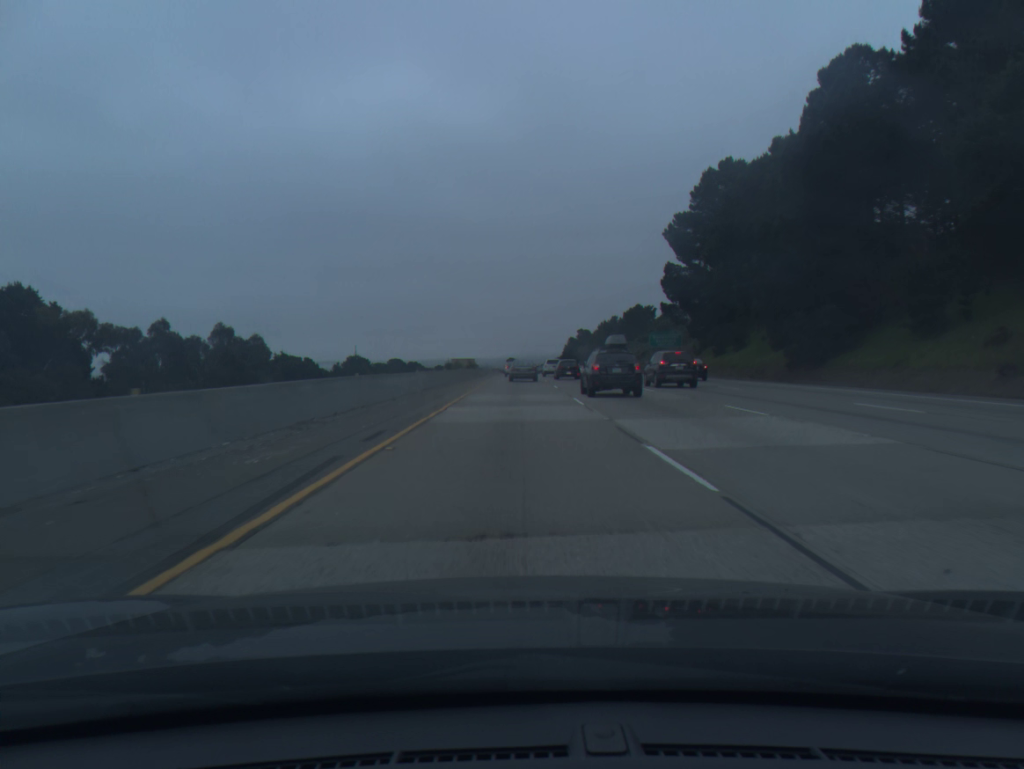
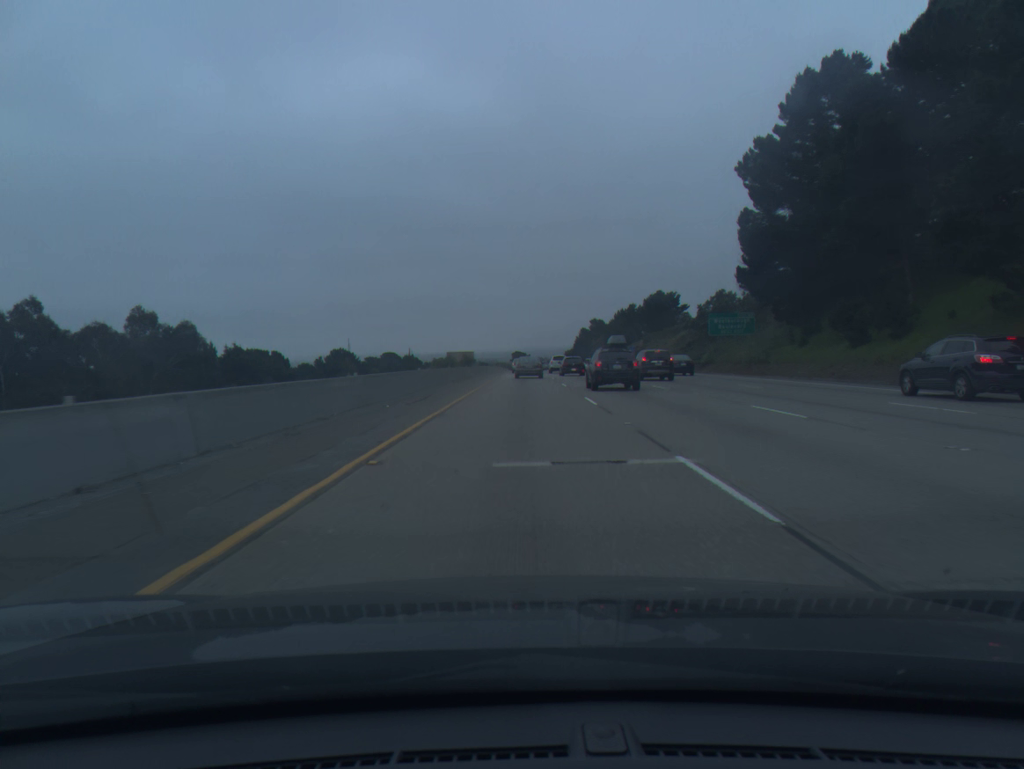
(-0.1, +31.0) m; 0°
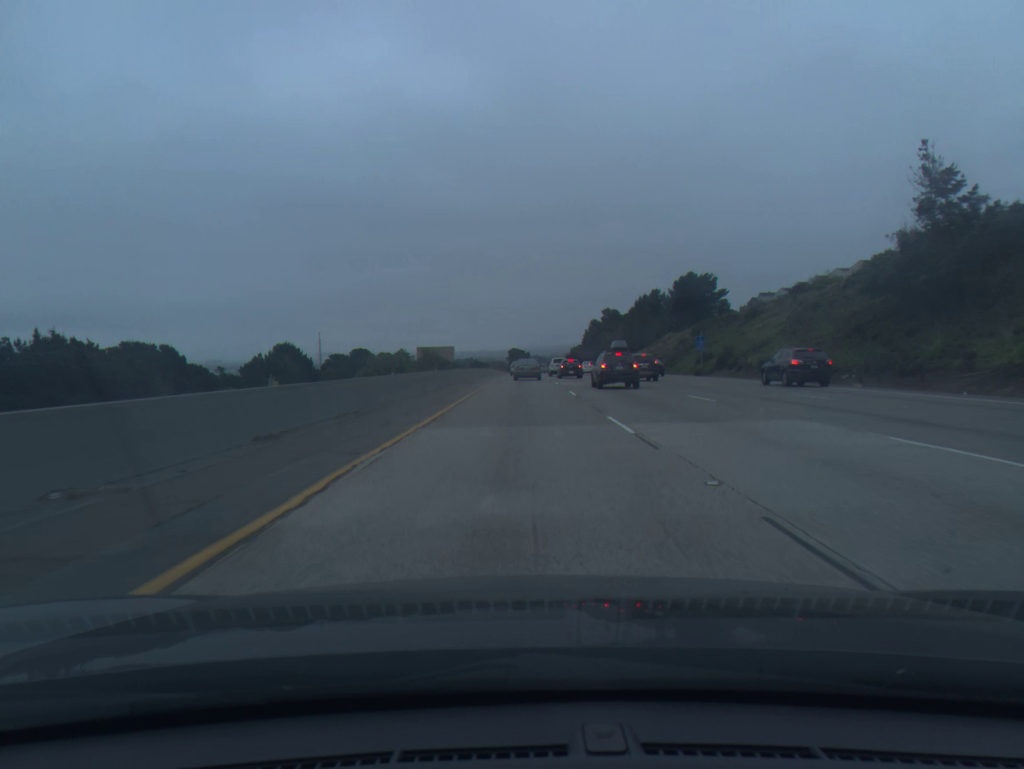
(+0.2, +51.3) m; 0°
